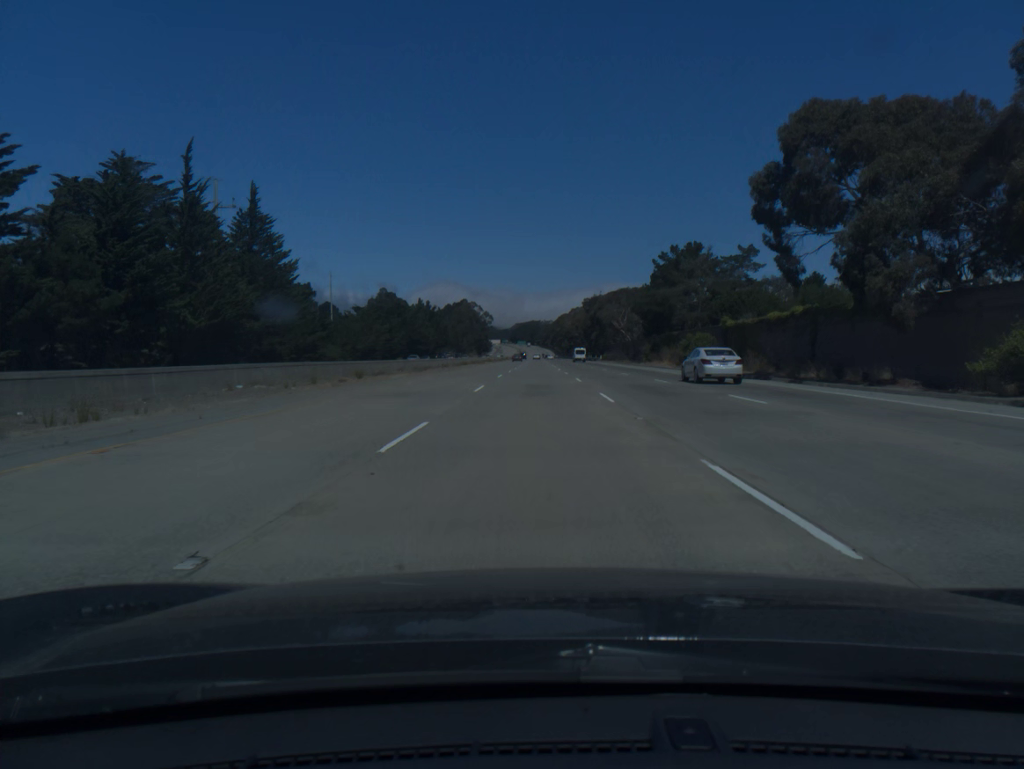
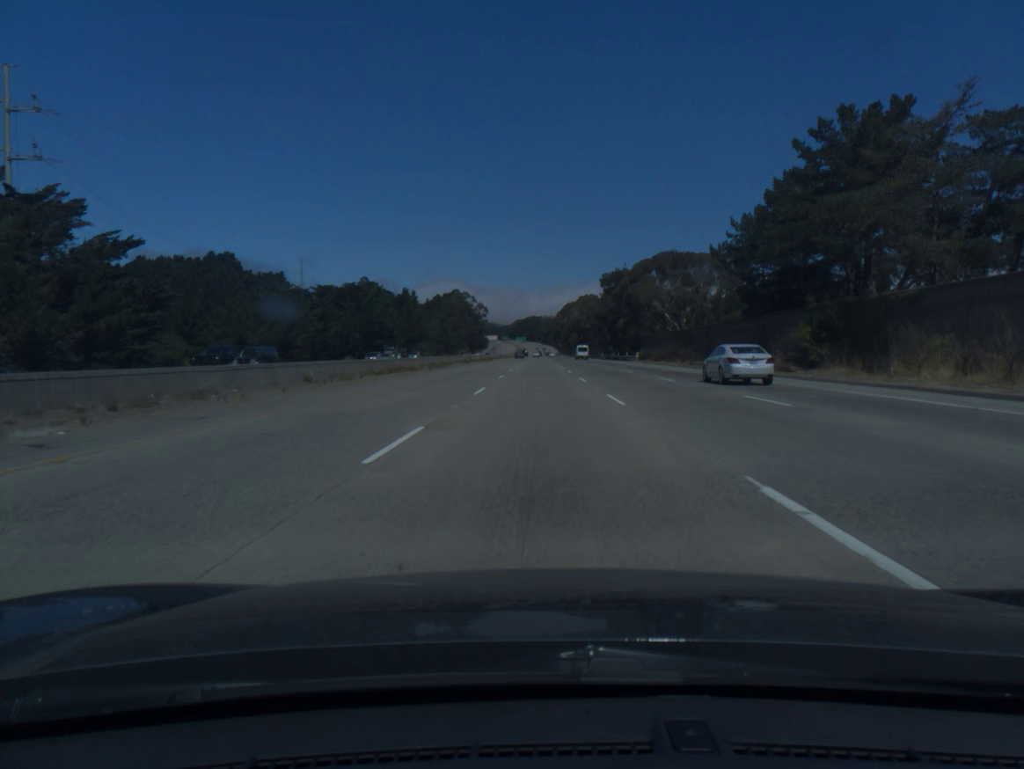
(-0.2, +60.0) m; 0°
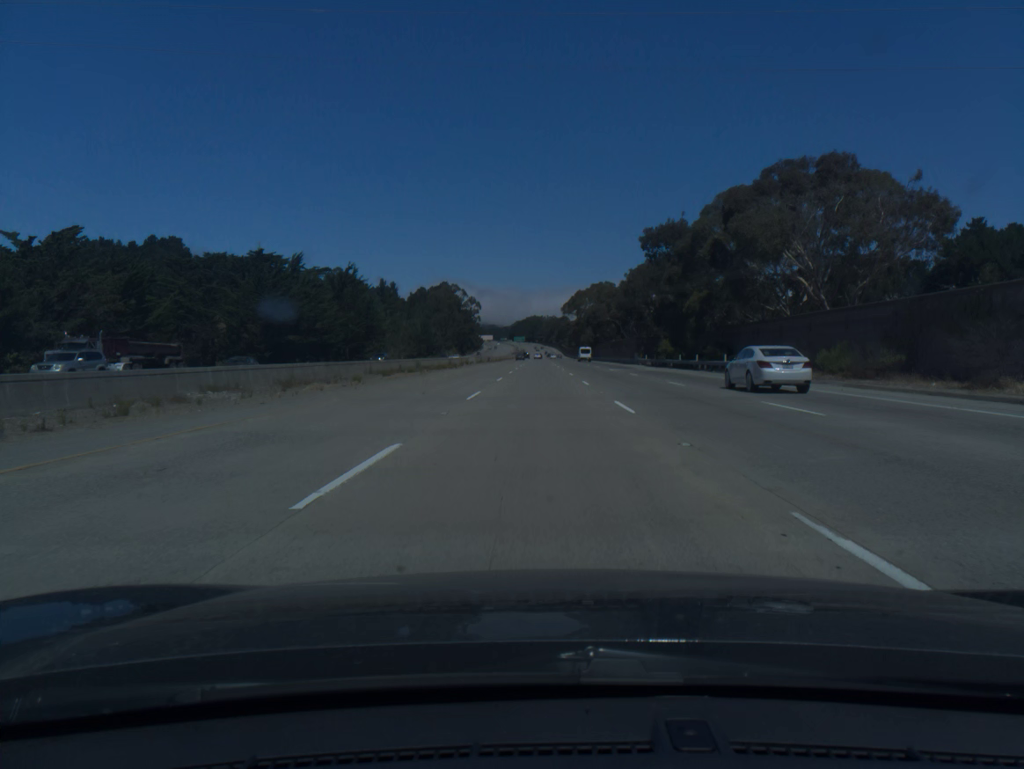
(+0.1, +60.1) m; 0°
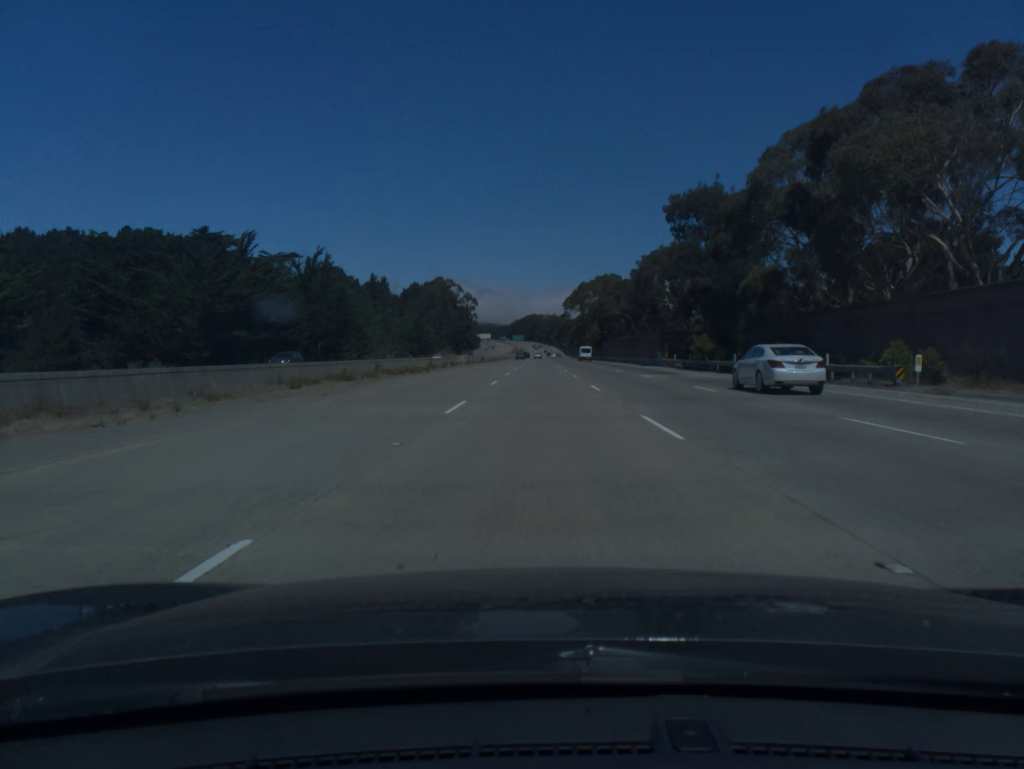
(0.0, +20.1) m; 0°
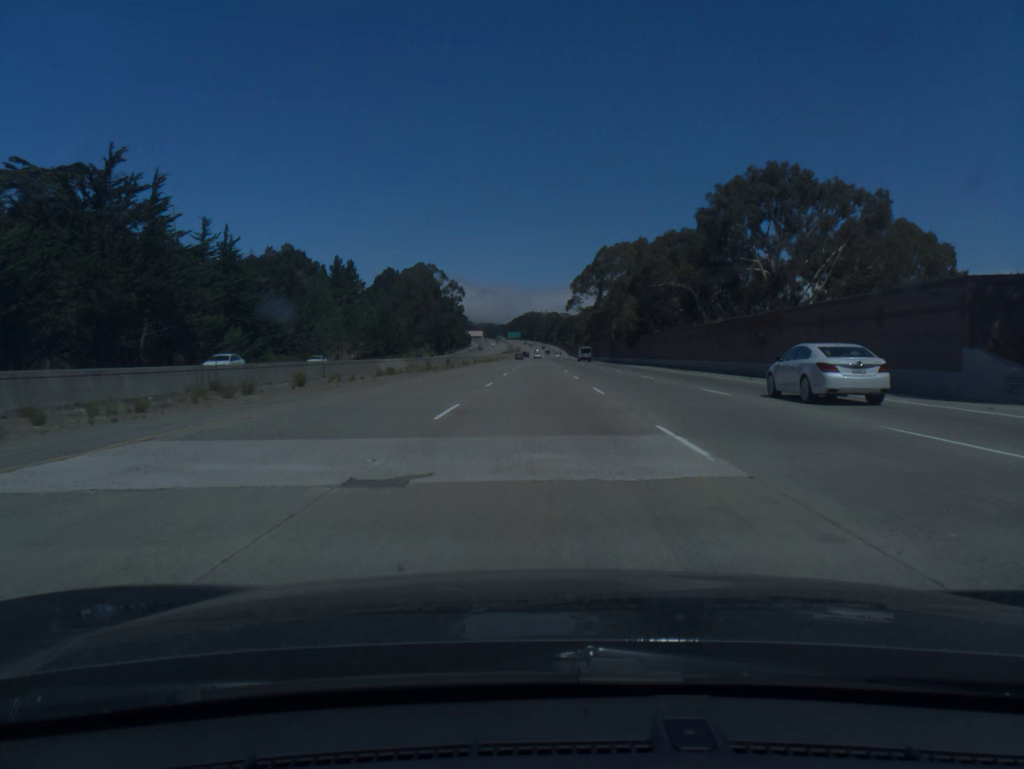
(+0.1, +60.1) m; 0°
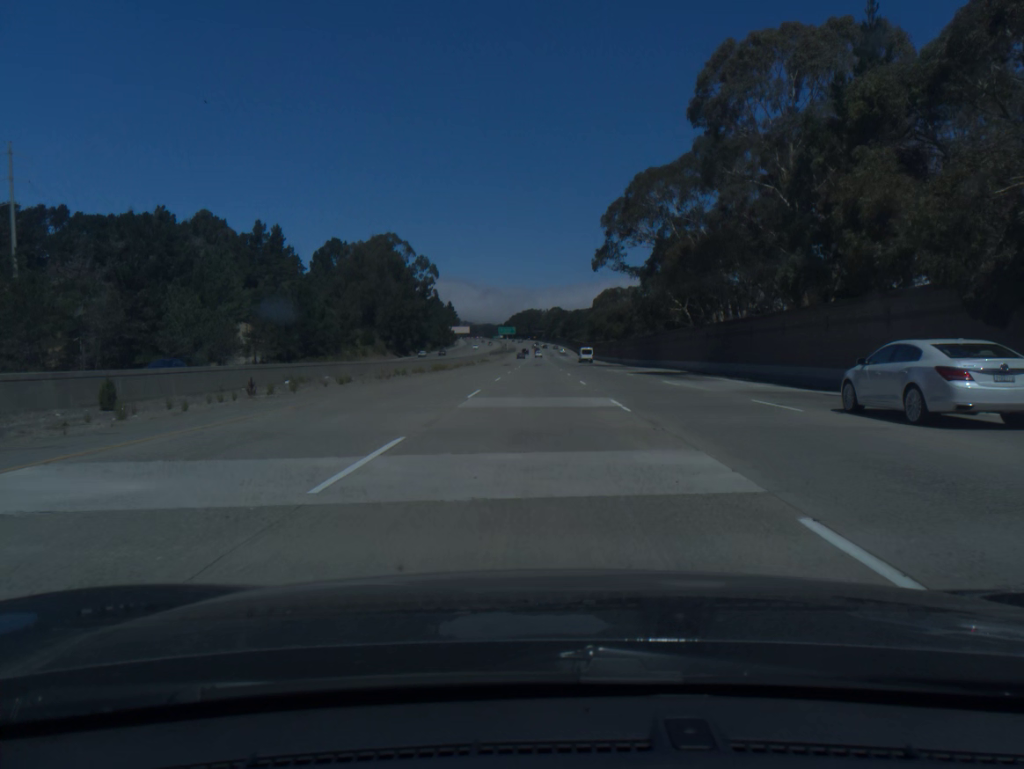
(0.0, +80.1) m; 0°
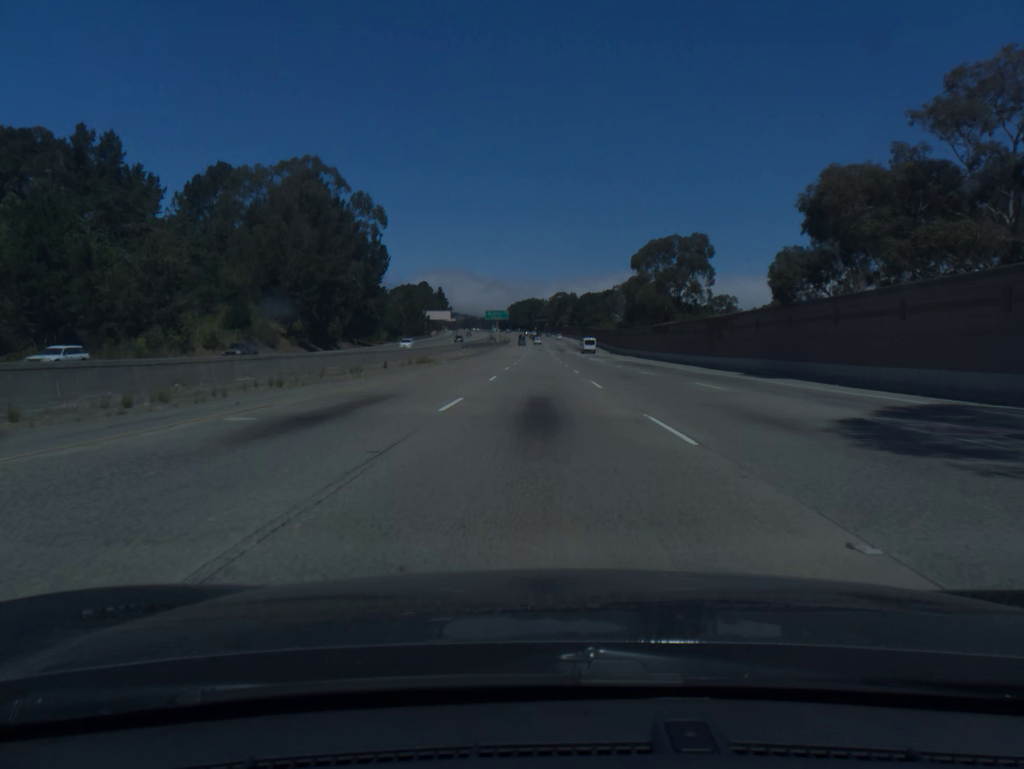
(-0.1, +80.2) m; 0°
